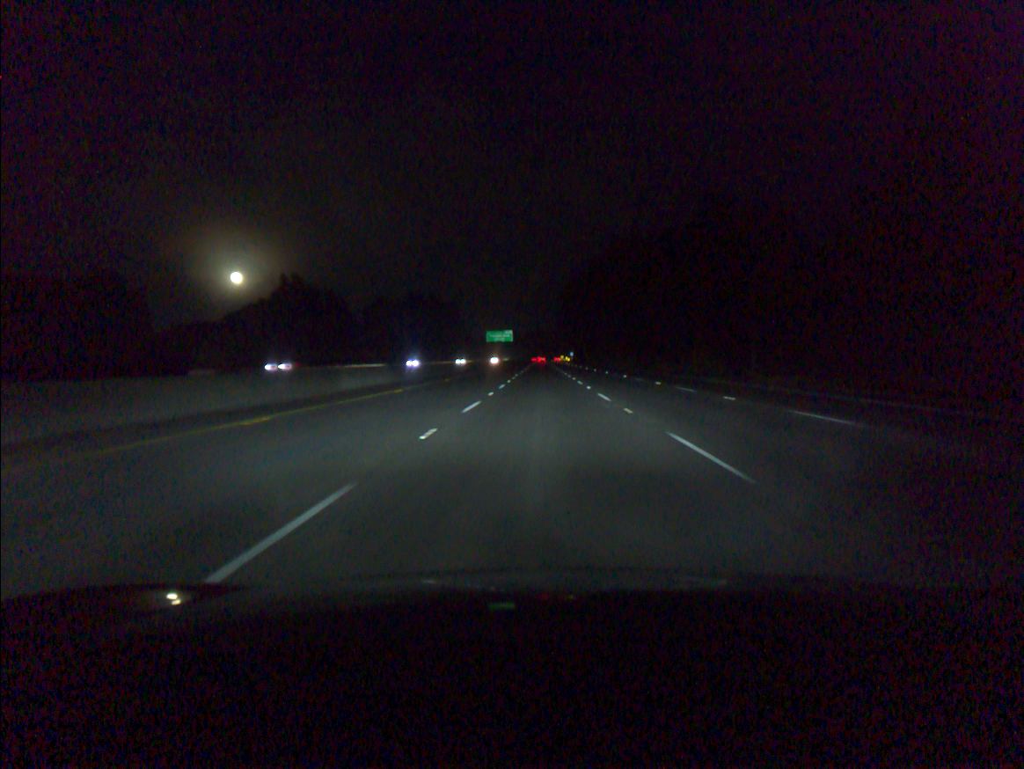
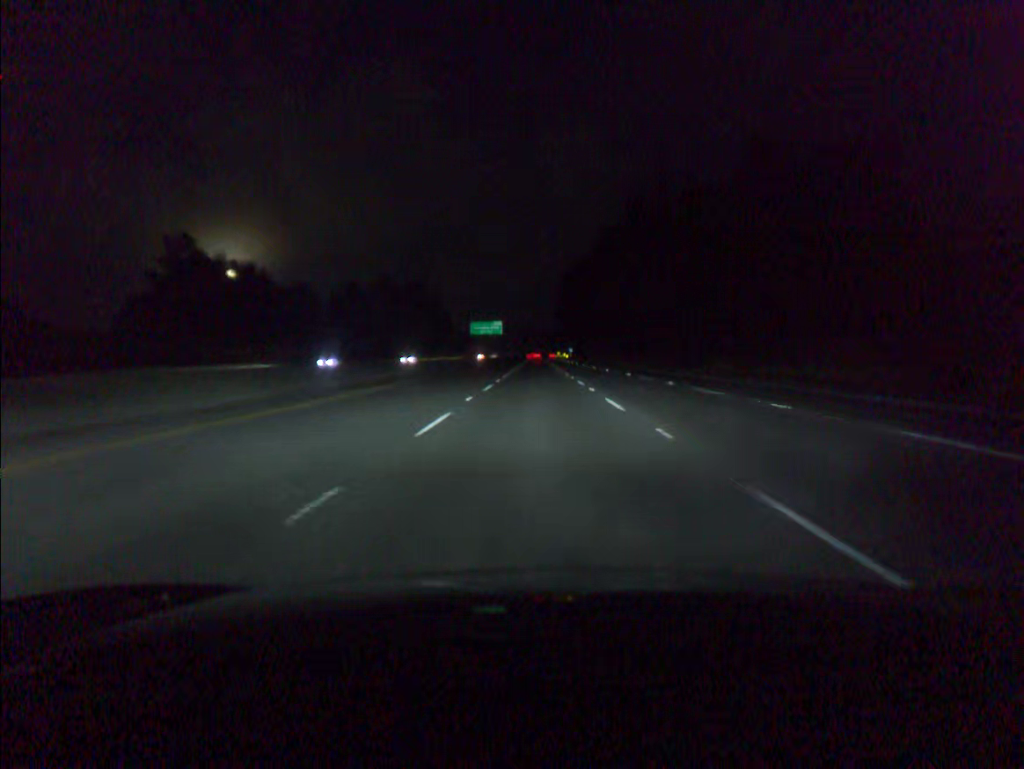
(+0.1, +34.7) m; 0°
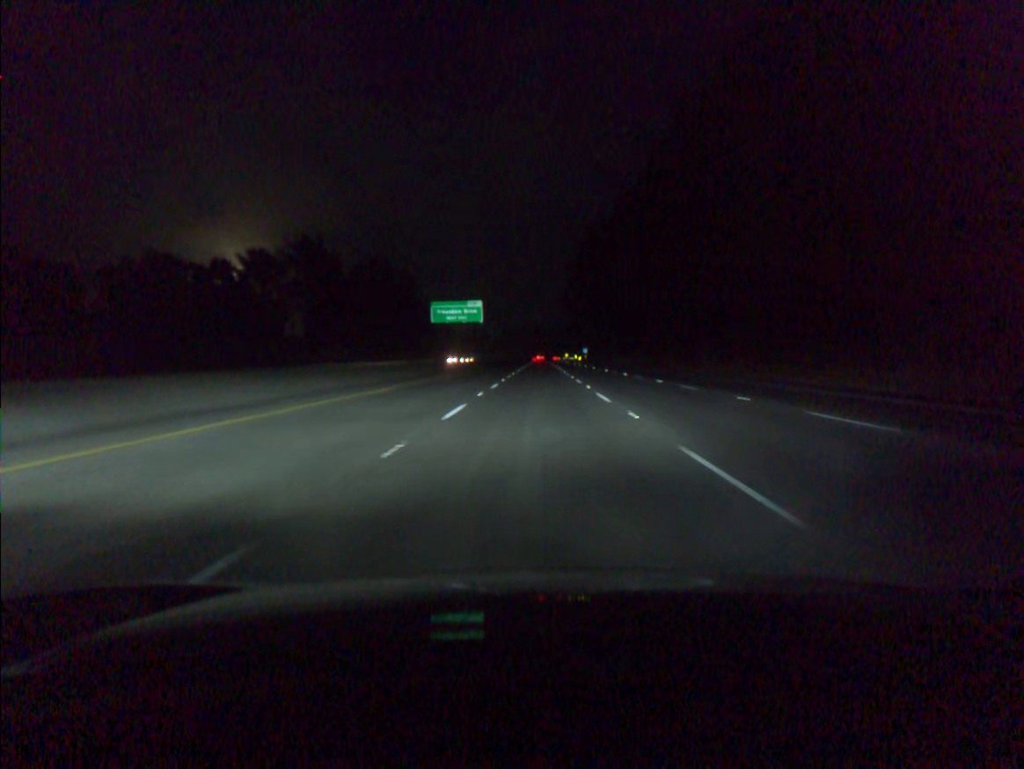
(-0.2, +69.3) m; 0°
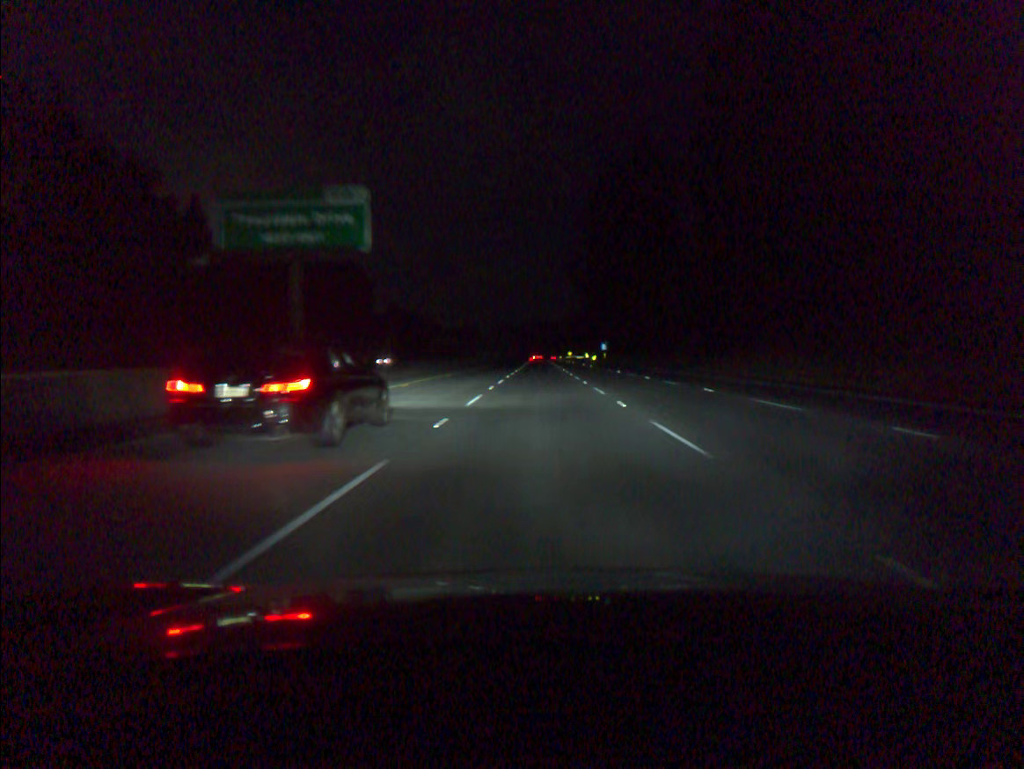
(-0.1, +69.2) m; 0°
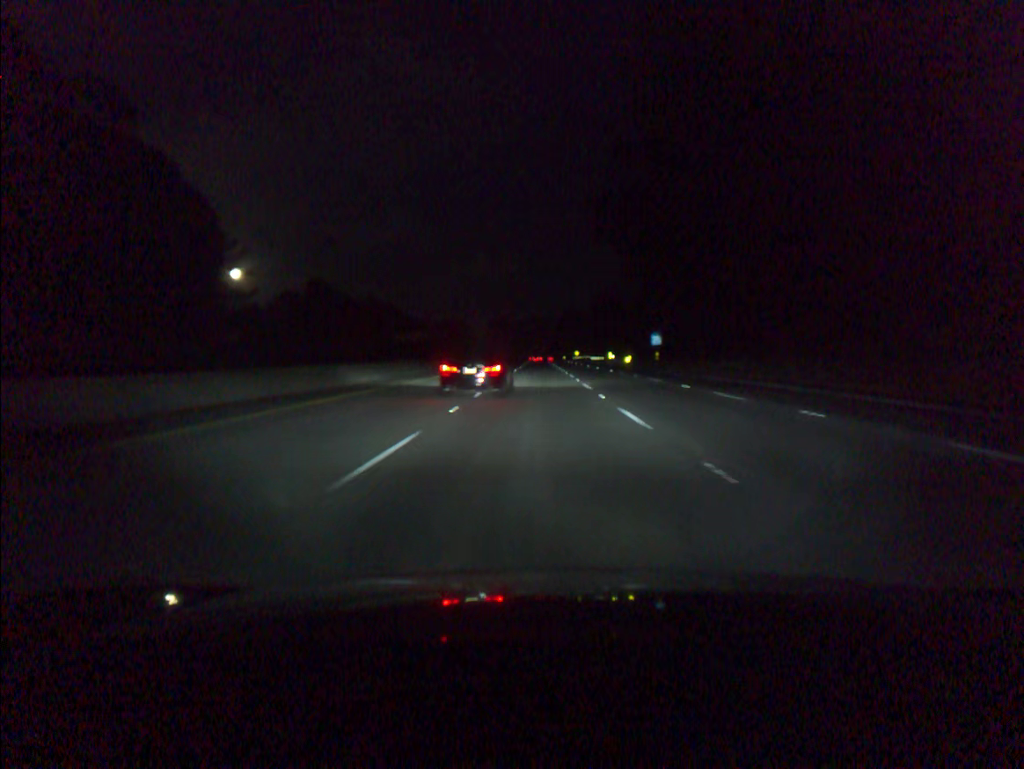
(+0.2, +69.3) m; 0°
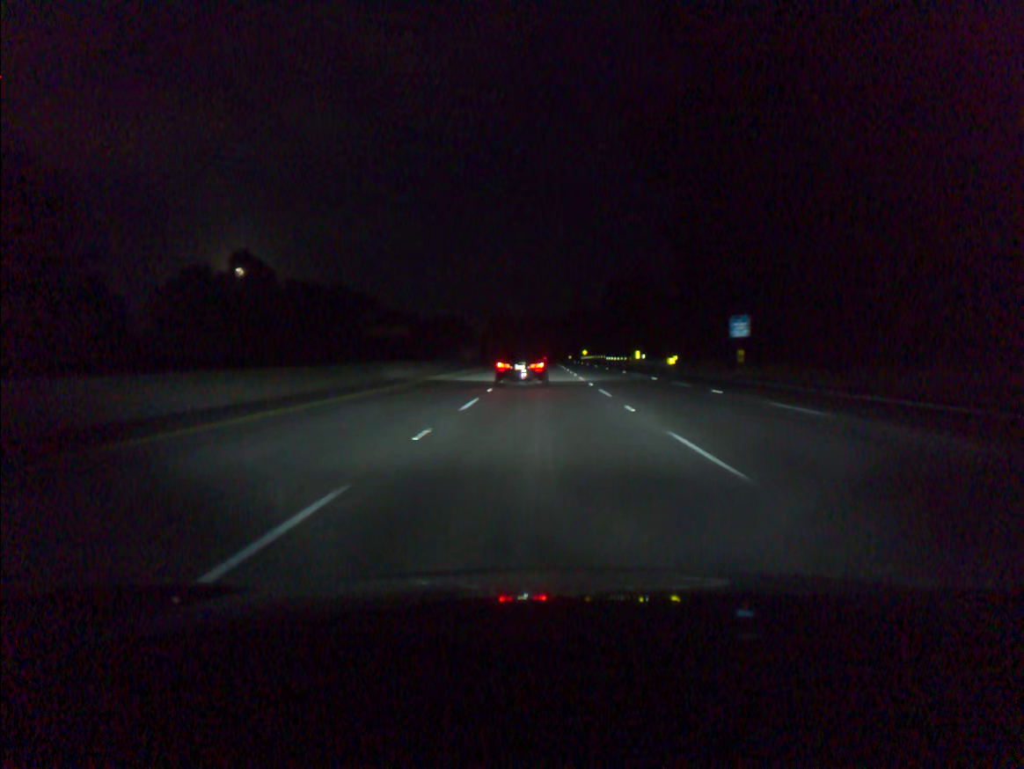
(-0.1, +34.6) m; 0°
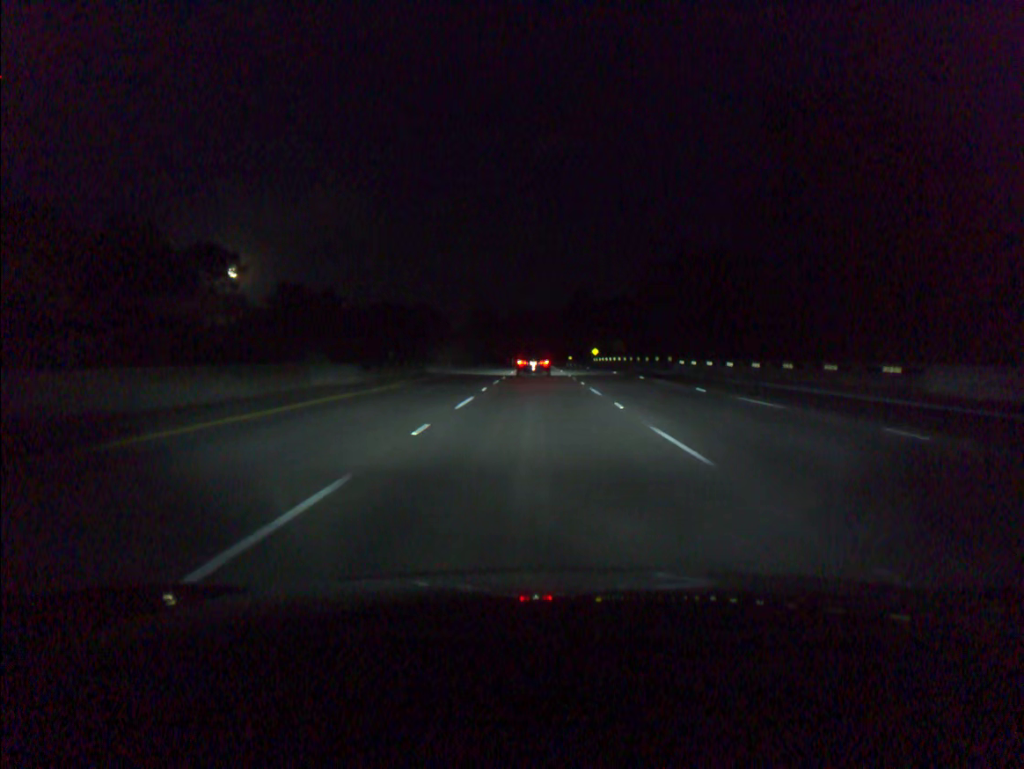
(+0.4, +86.4) m; 0°
